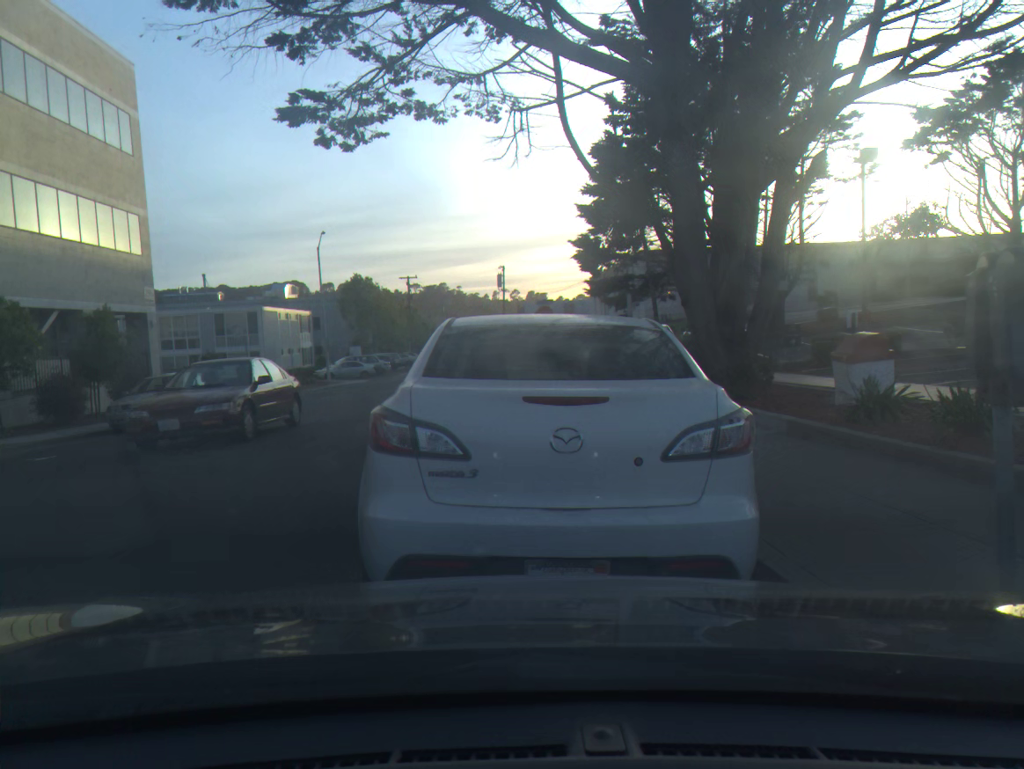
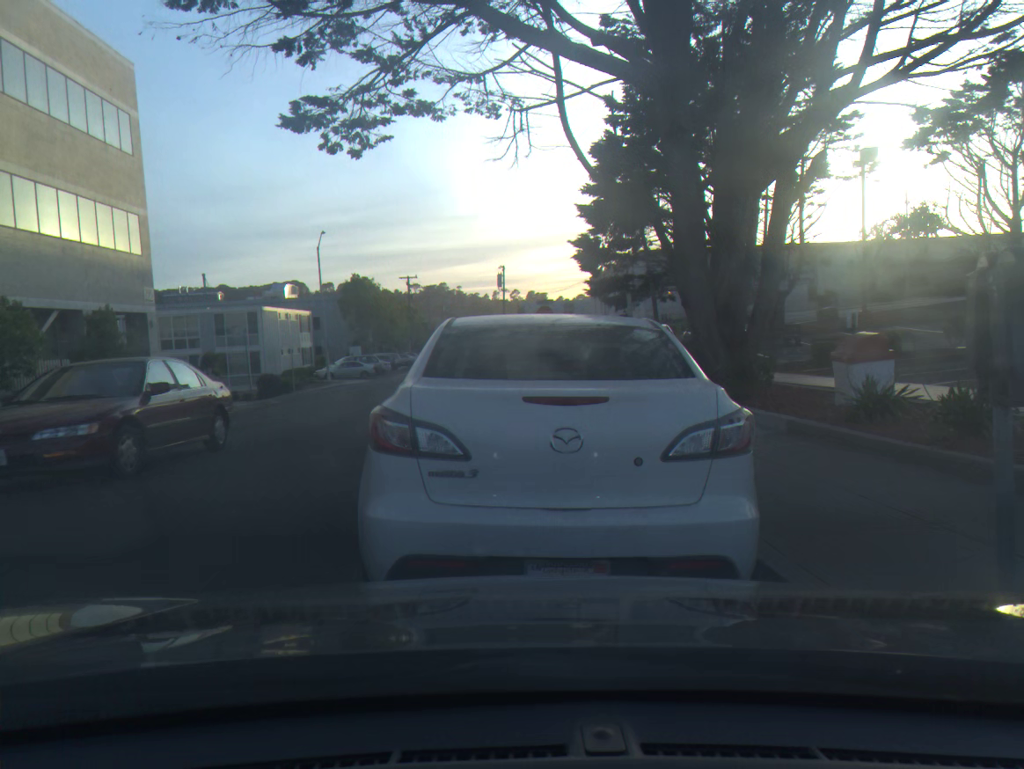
(0.0, 0.0) m; 0°
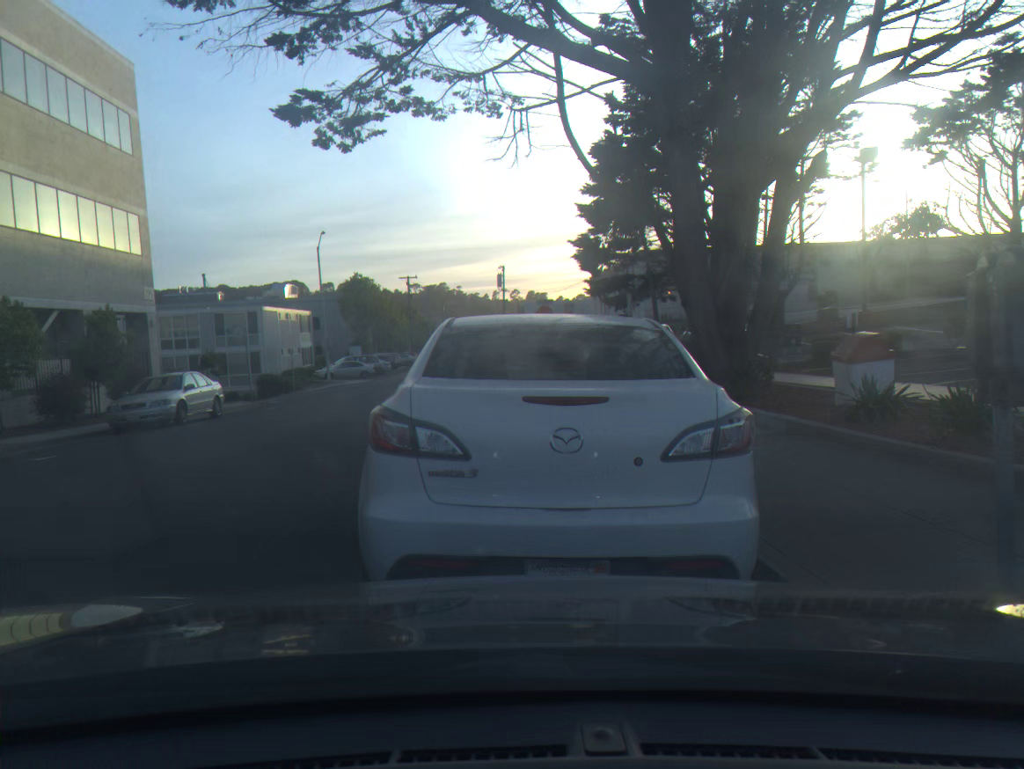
(0.0, 0.0) m; 0°
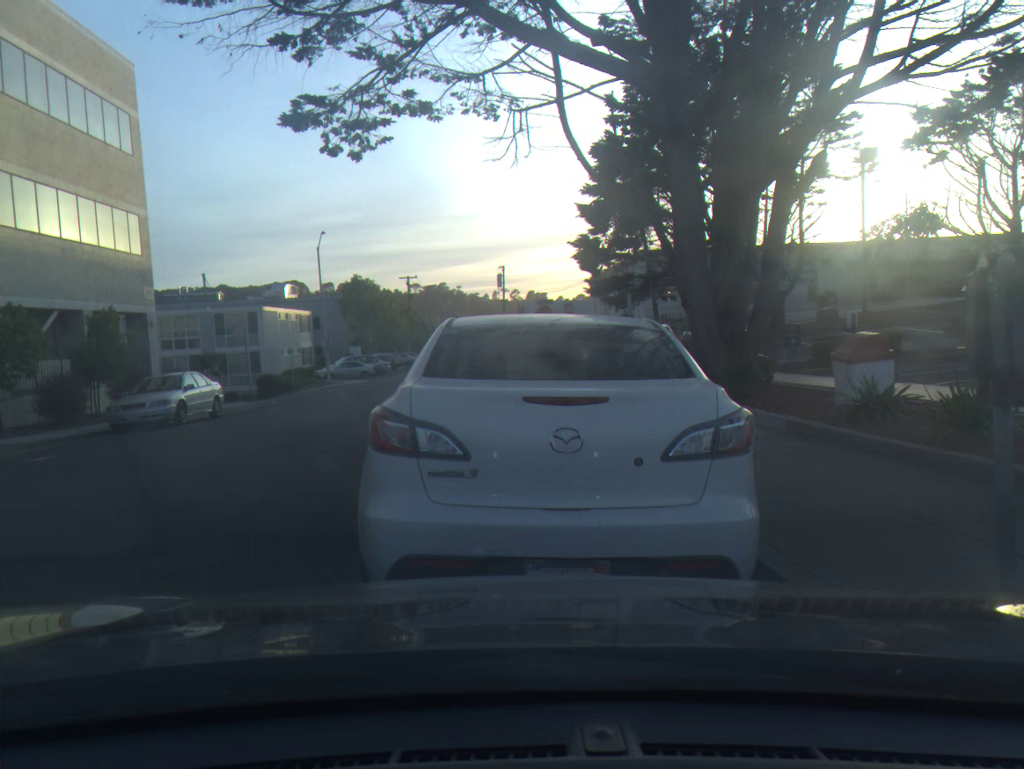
(0.0, 0.0) m; 0°
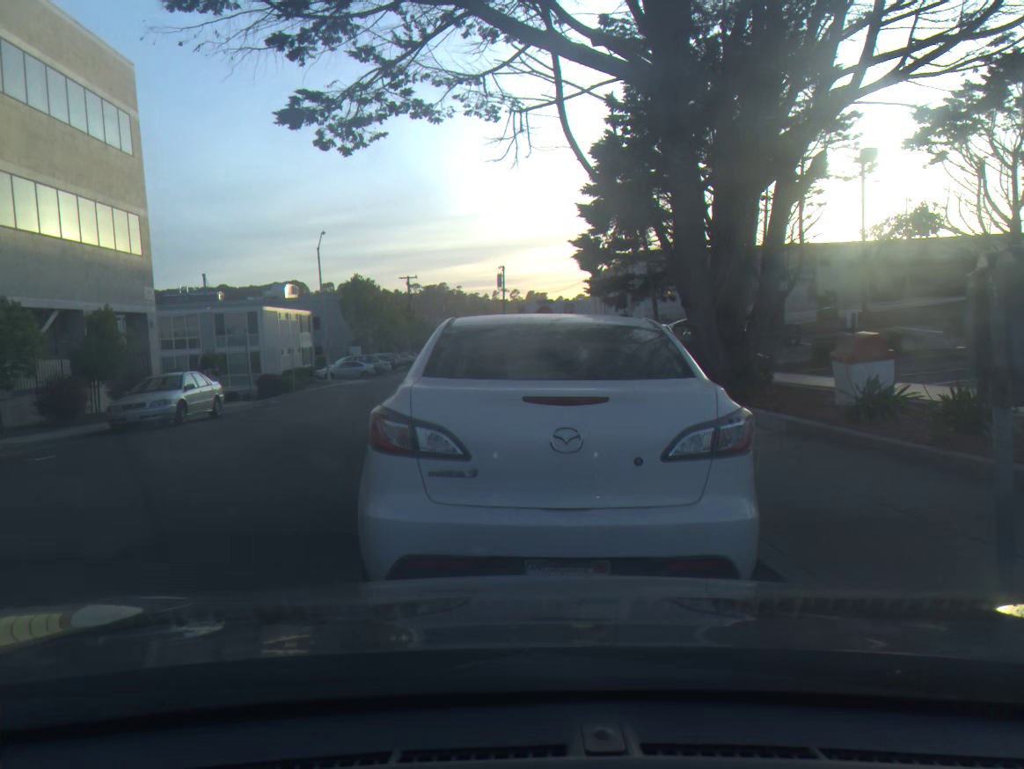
(0.0, 0.0) m; 0°
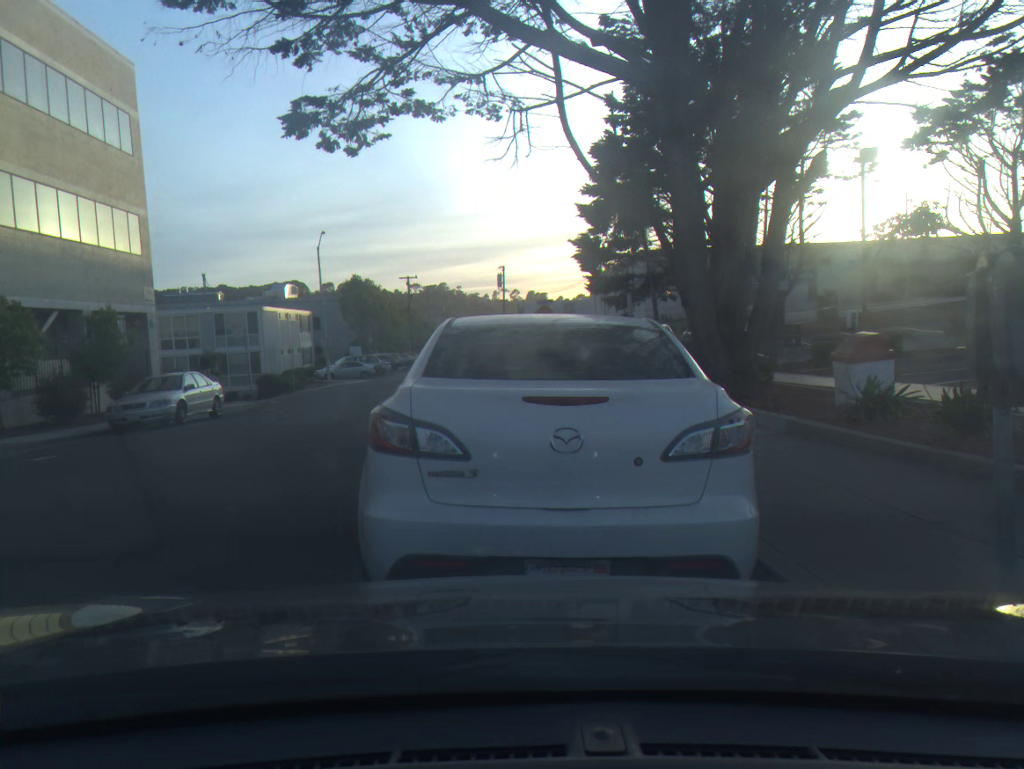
(0.0, 0.0) m; 0°
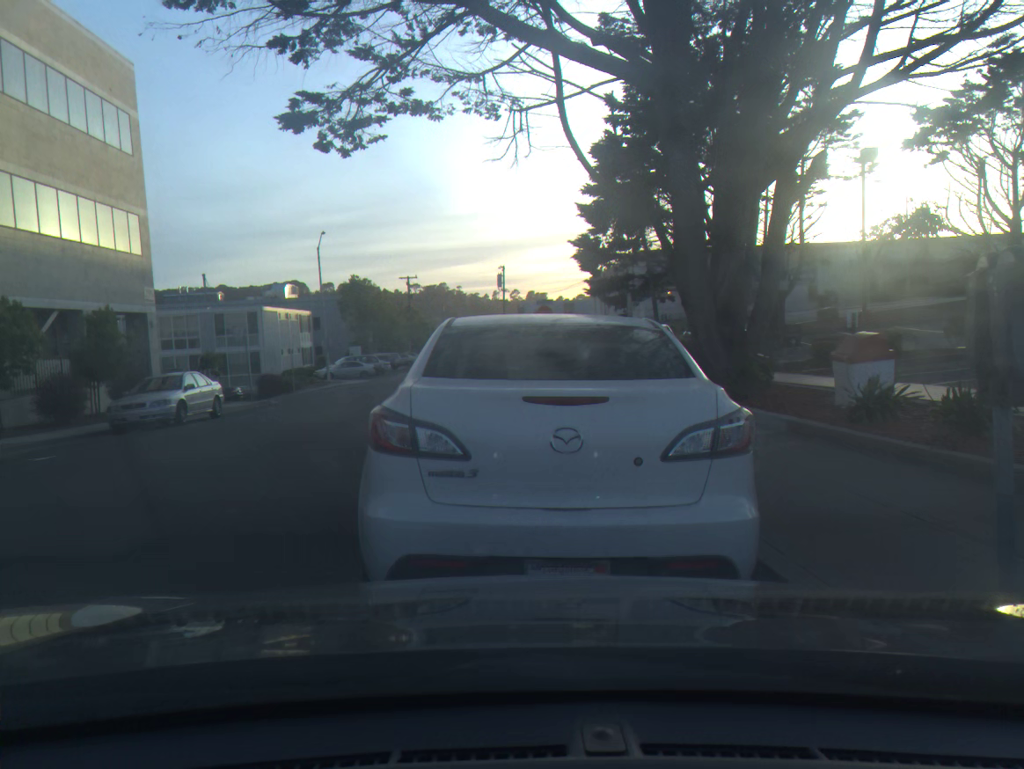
(0.0, +0.1) m; 0°
